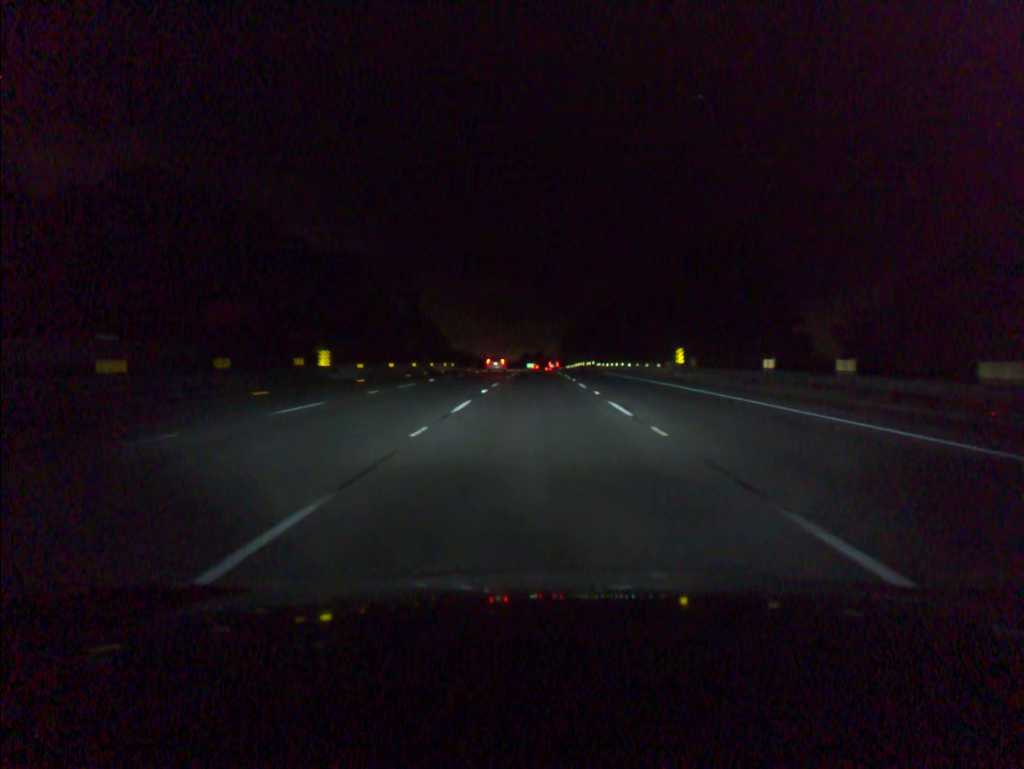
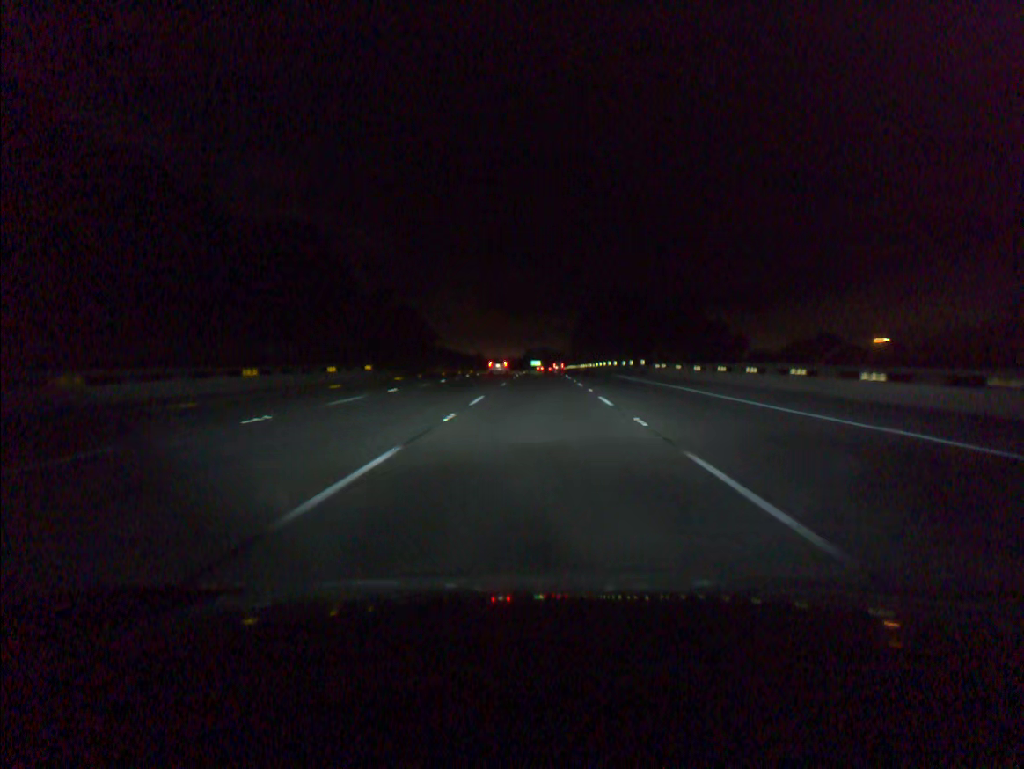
(-0.1, +54.8) m; 0°
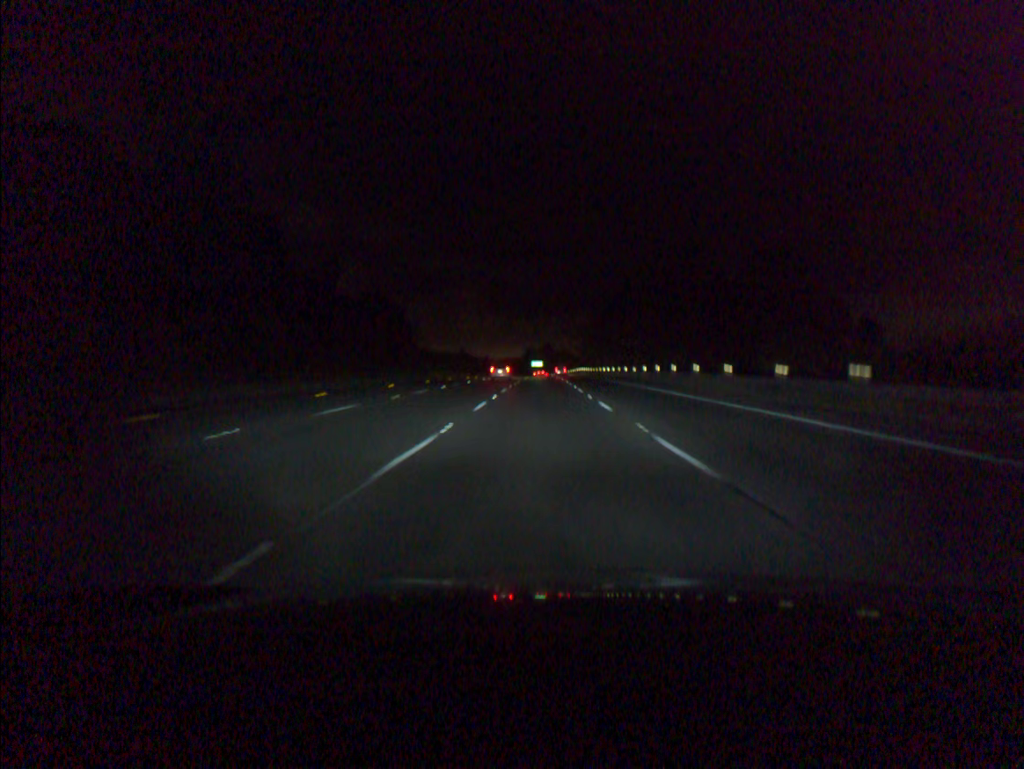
(-0.1, +55.0) m; 0°
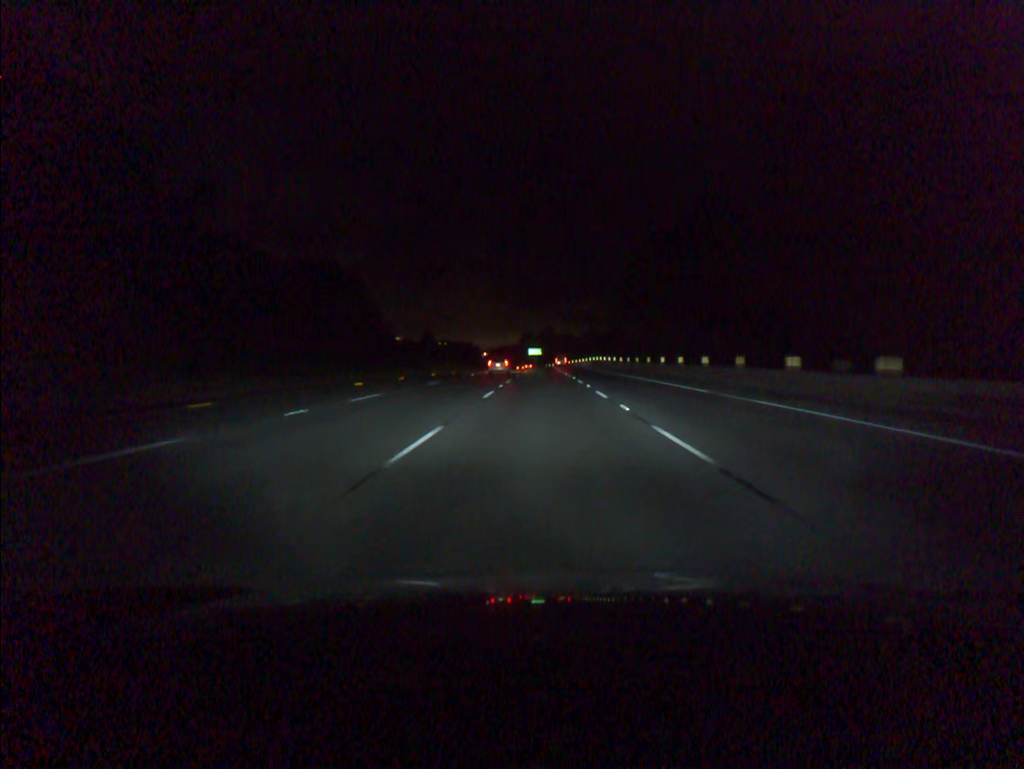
(0.0, +55.4) m; 0°
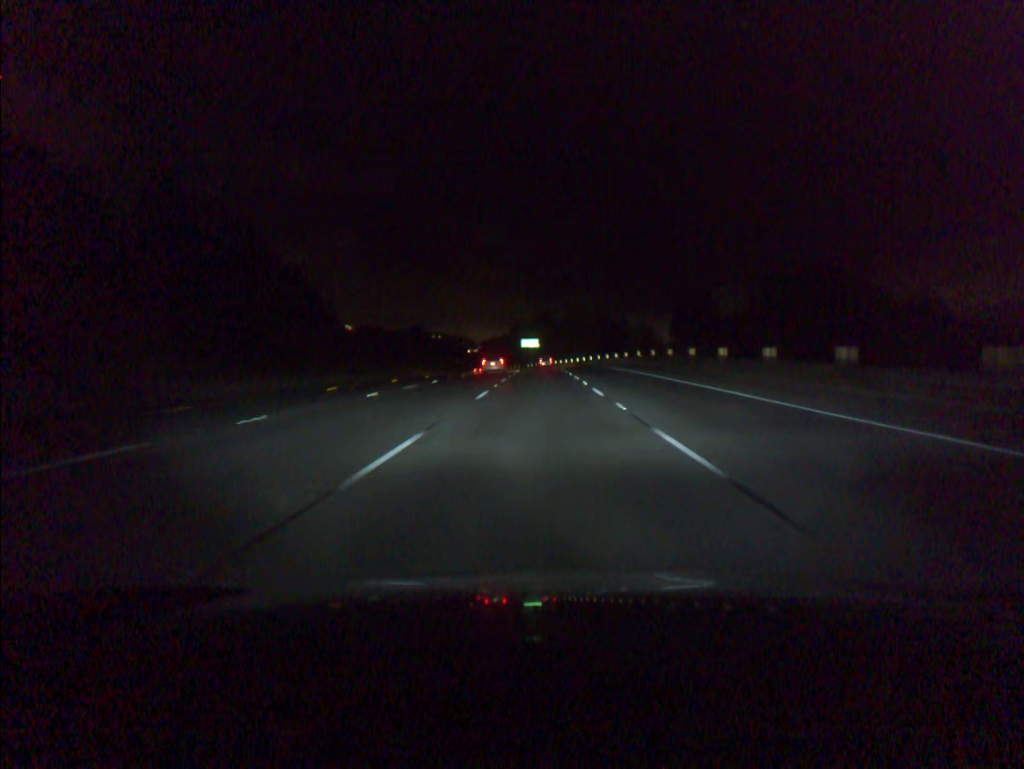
(+0.2, +73.9) m; 0°
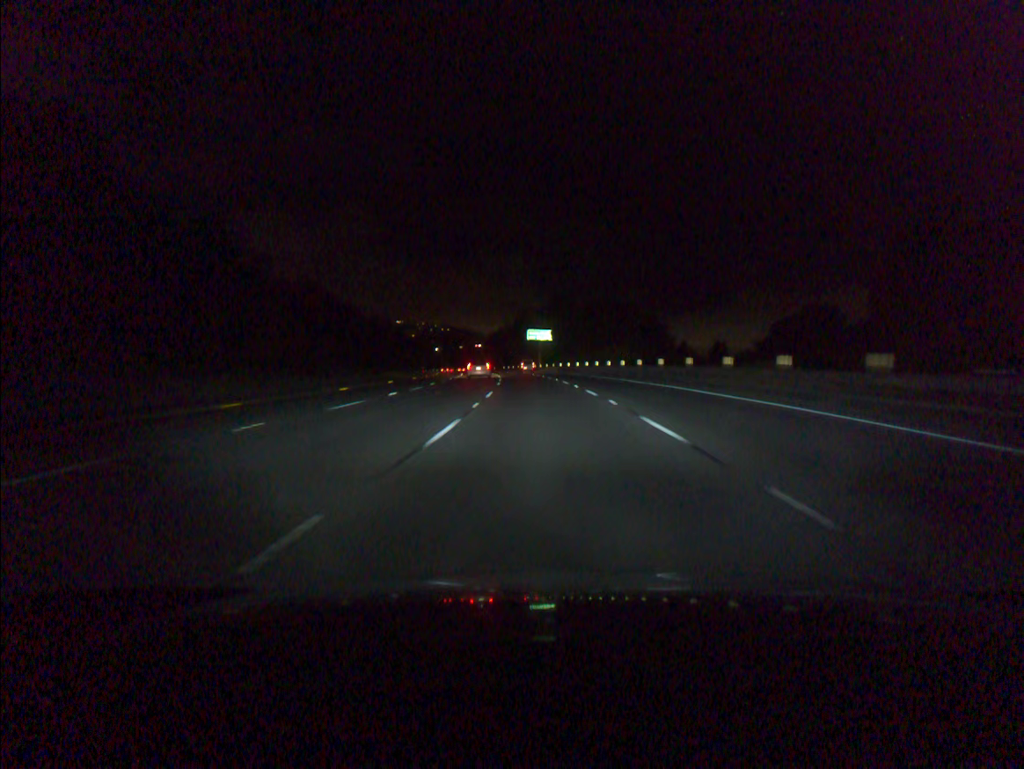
(-0.3, +55.2) m; -1°
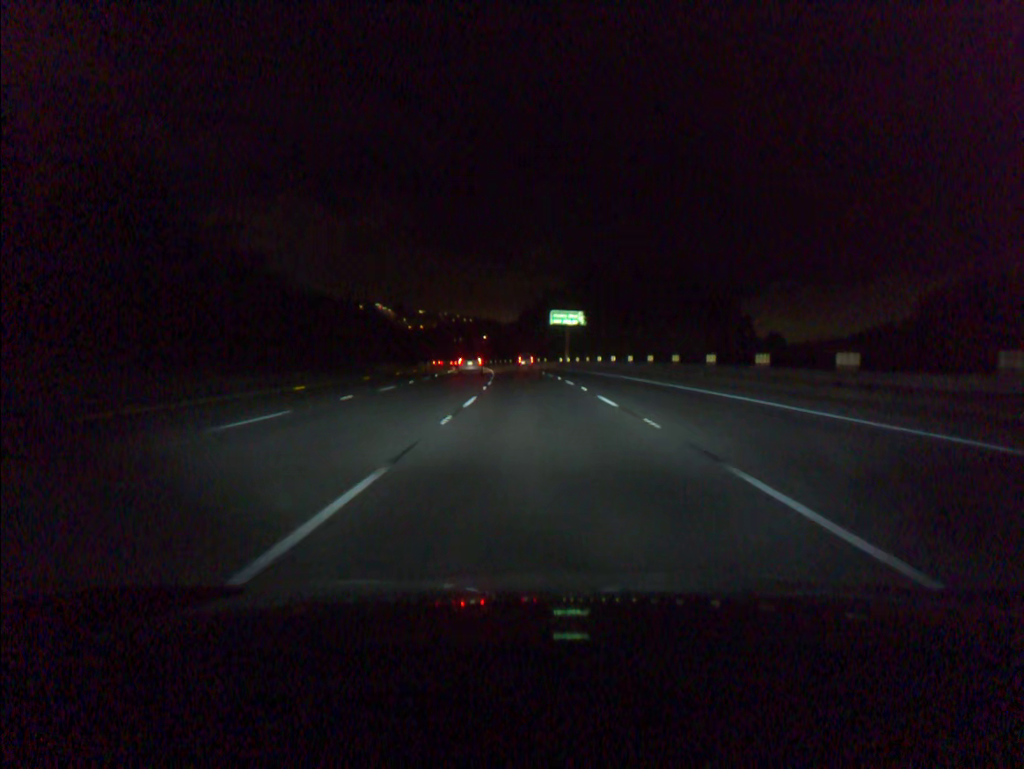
(-0.4, +36.5) m; -2°
